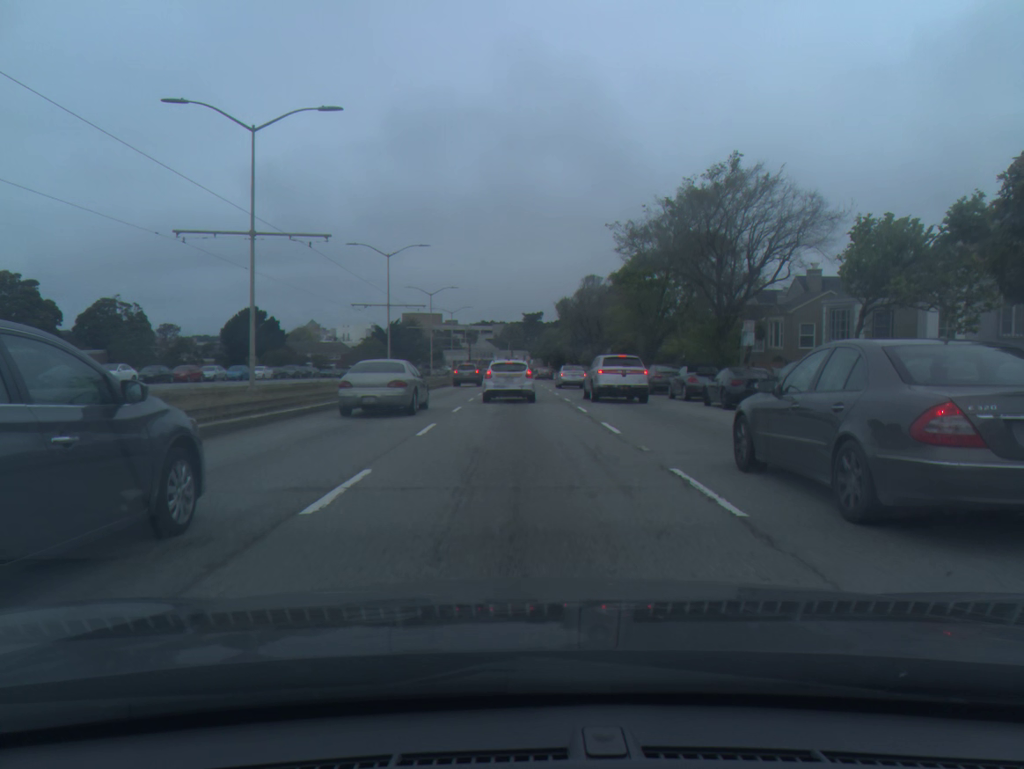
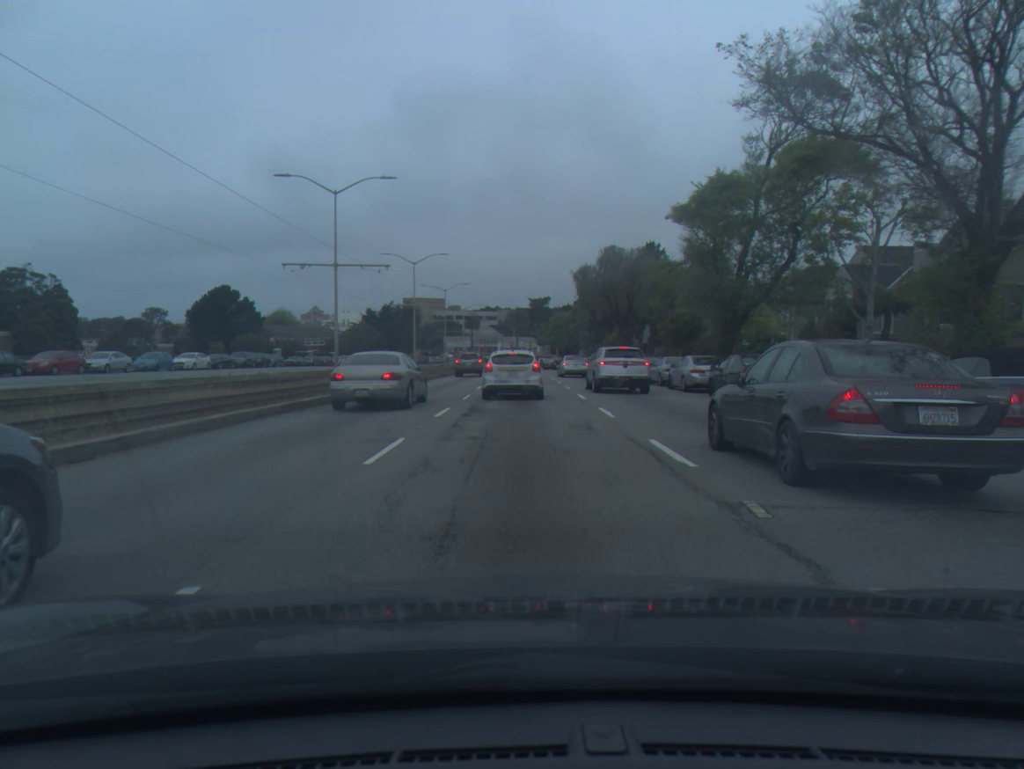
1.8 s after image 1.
(-0.1, +19.7) m; 0°
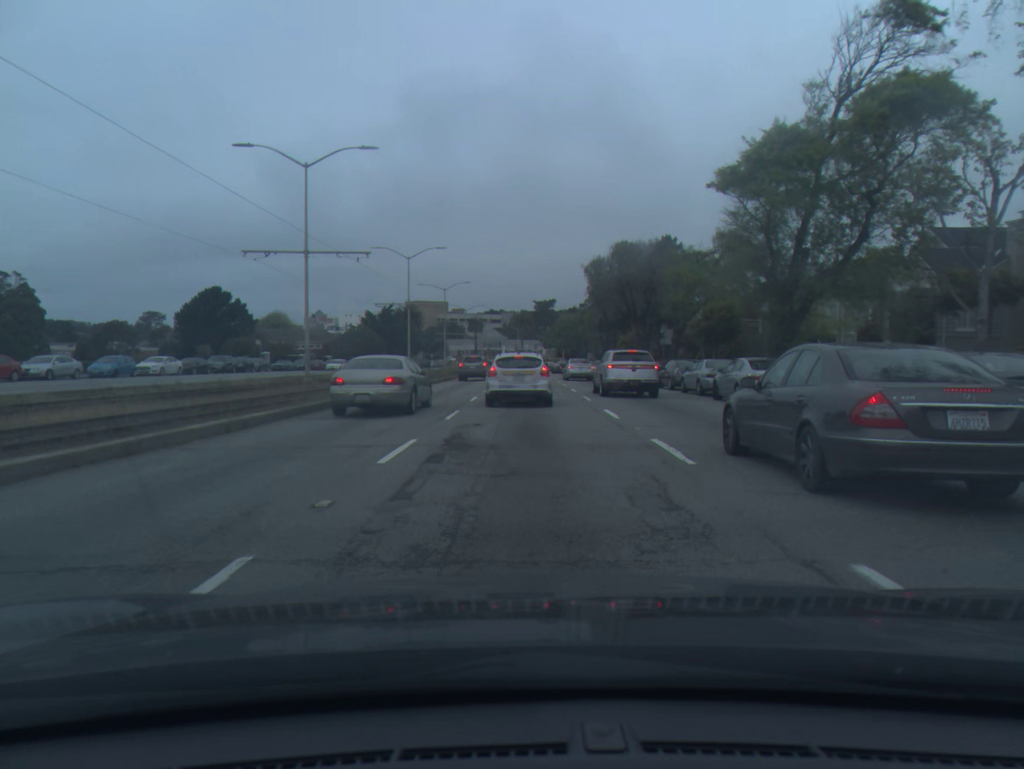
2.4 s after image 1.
(0.0, +6.8) m; 0°
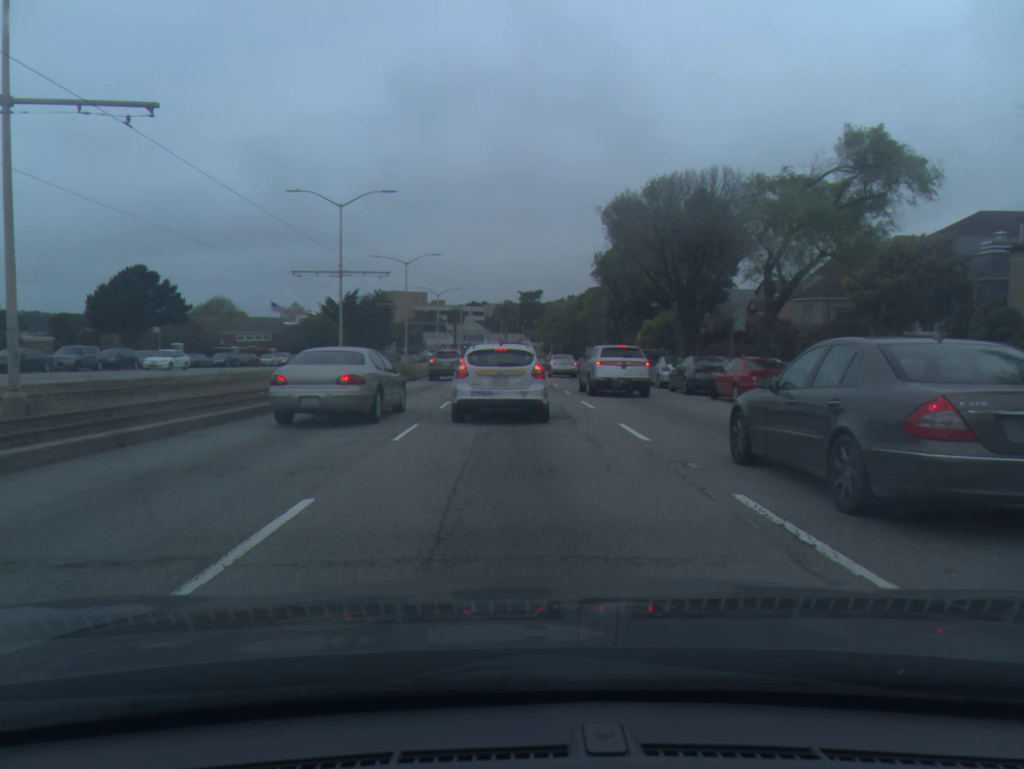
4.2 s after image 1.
(+0.1, +19.9) m; +1°
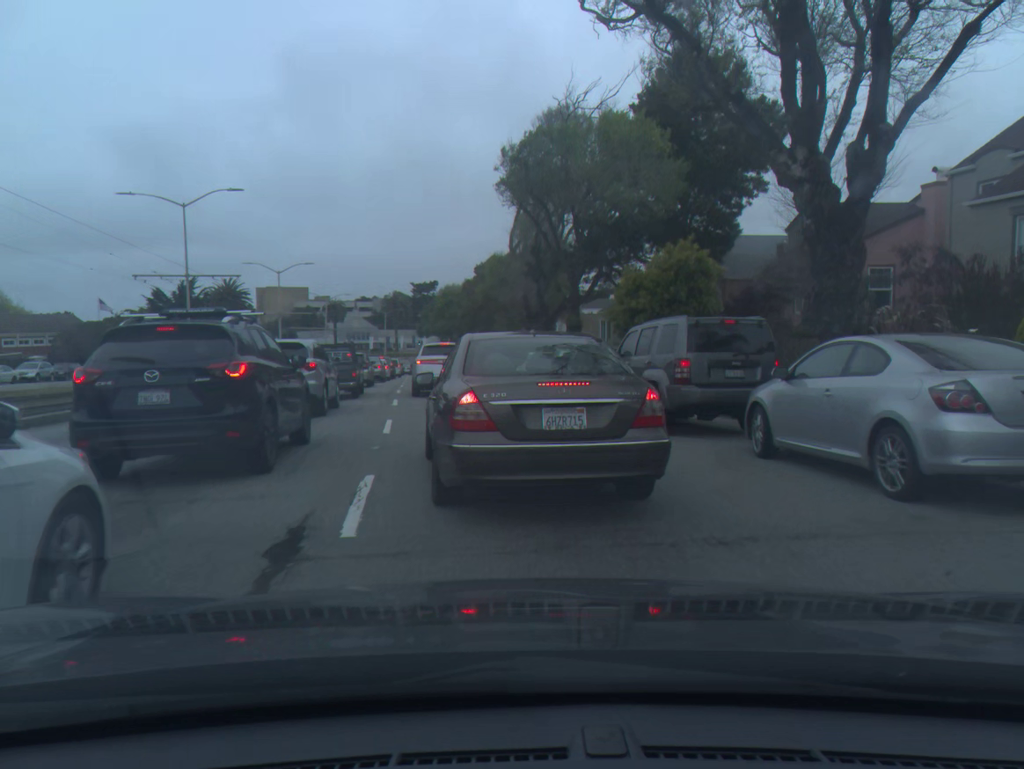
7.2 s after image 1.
(+2.0, +28.1) m; +7°
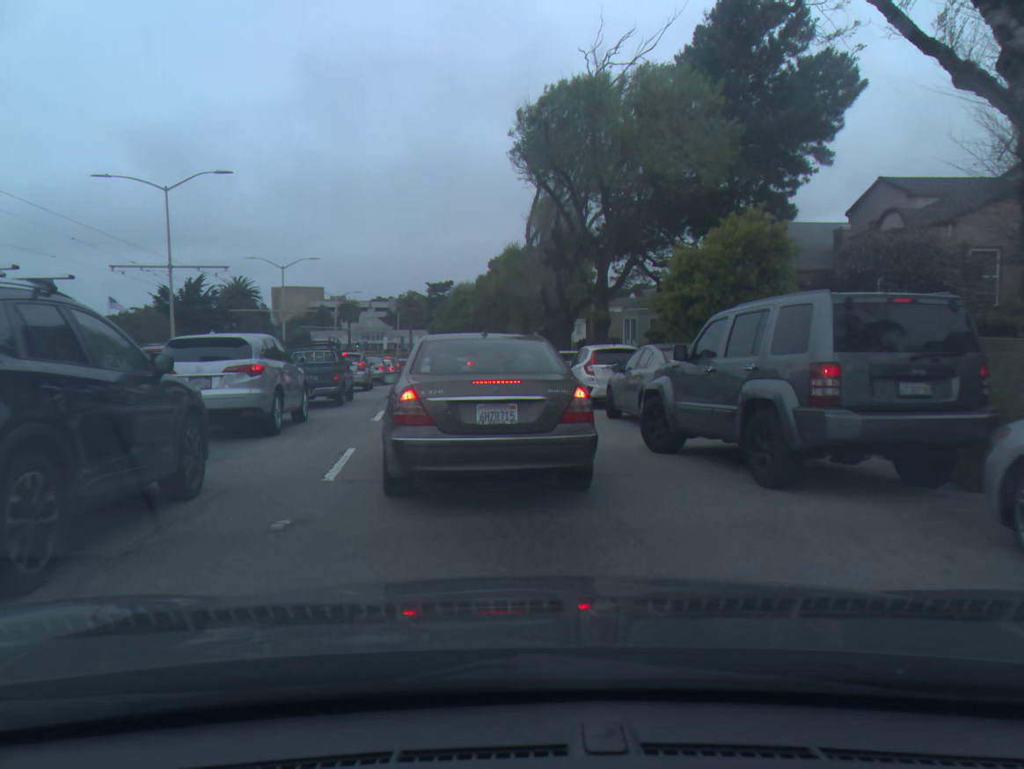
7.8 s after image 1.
(-0.1, +4.7) m; -2°
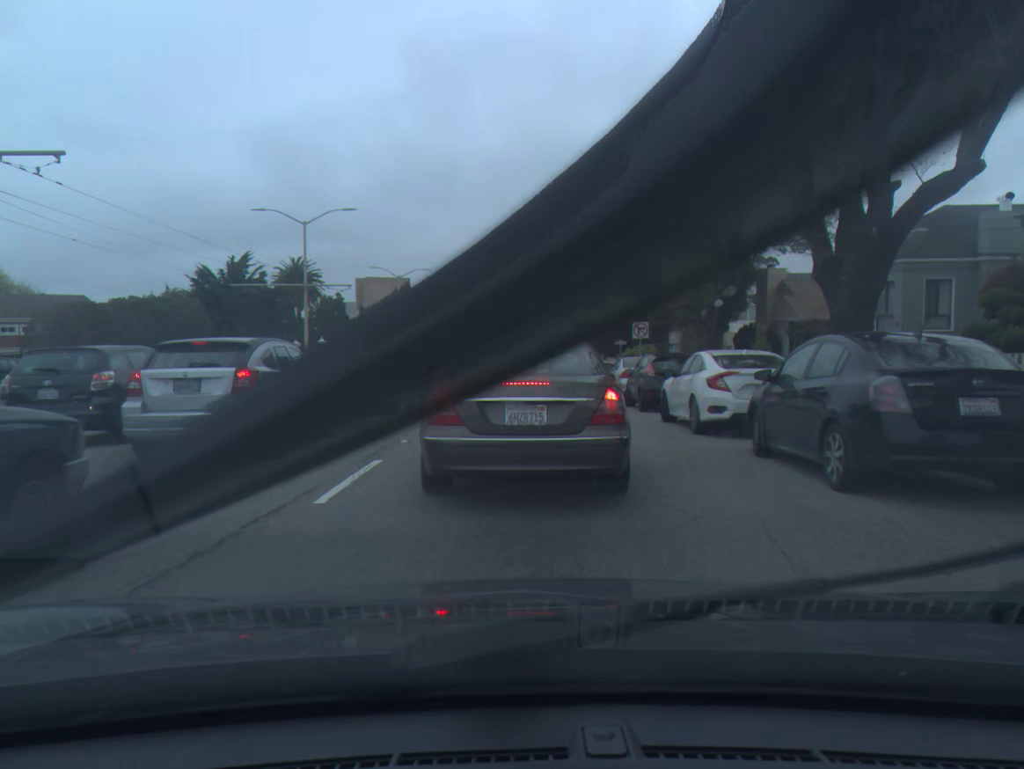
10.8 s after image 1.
(-1.8, +23.0) m; -6°
